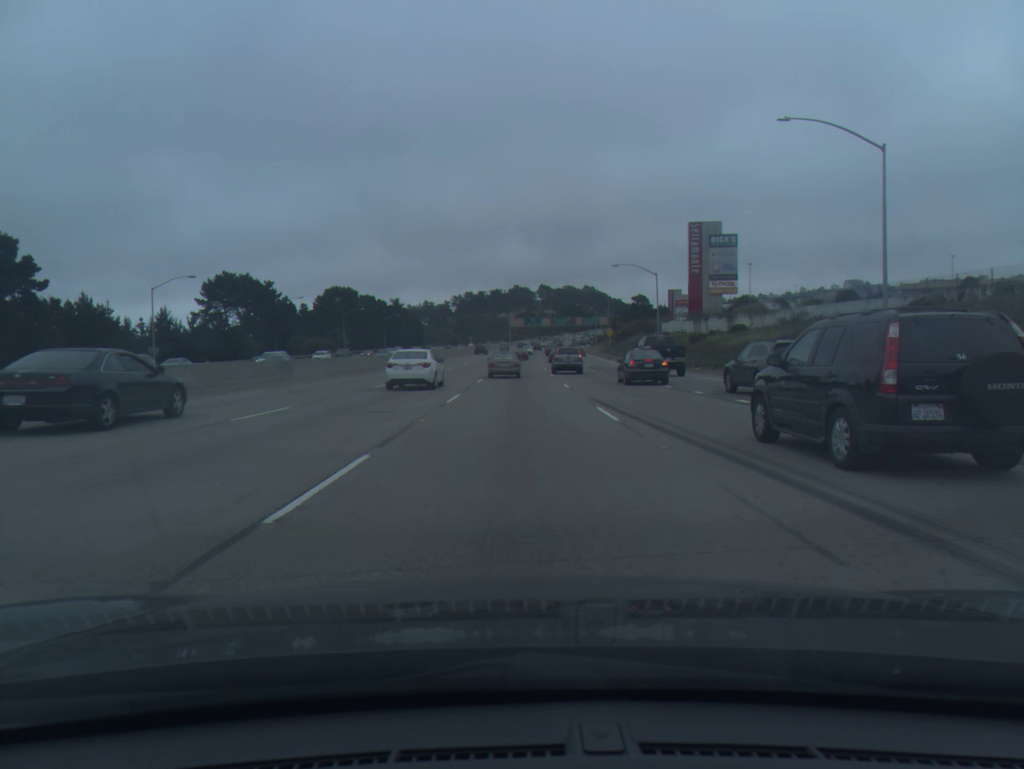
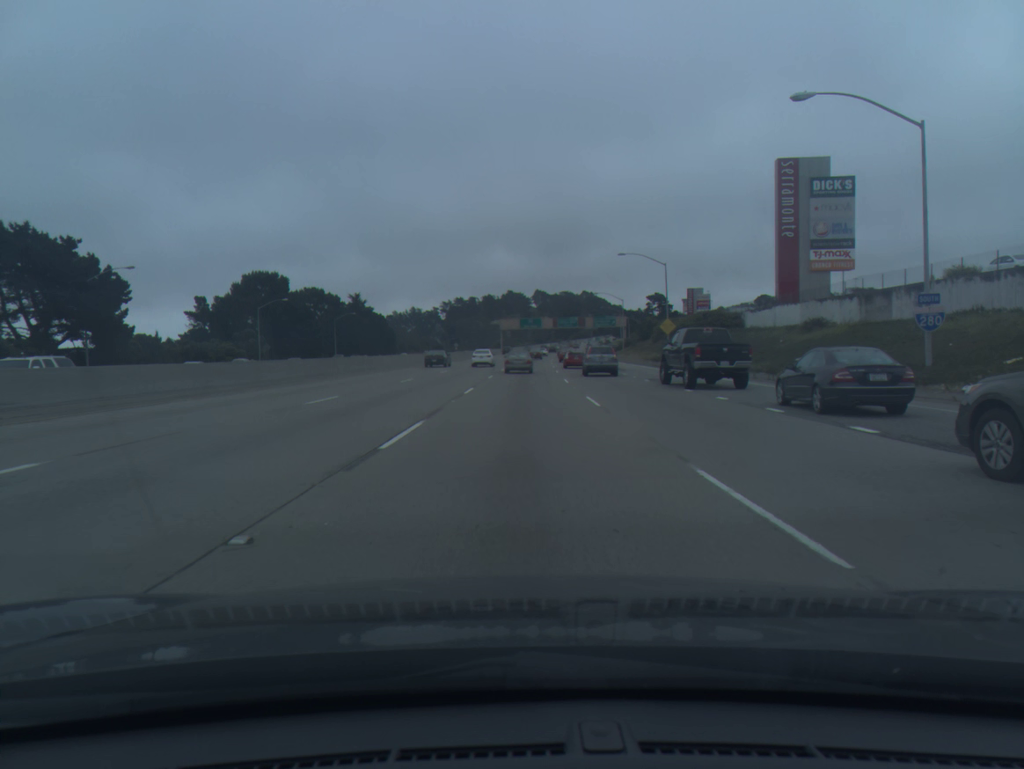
(0.0, +54.0) m; 0°
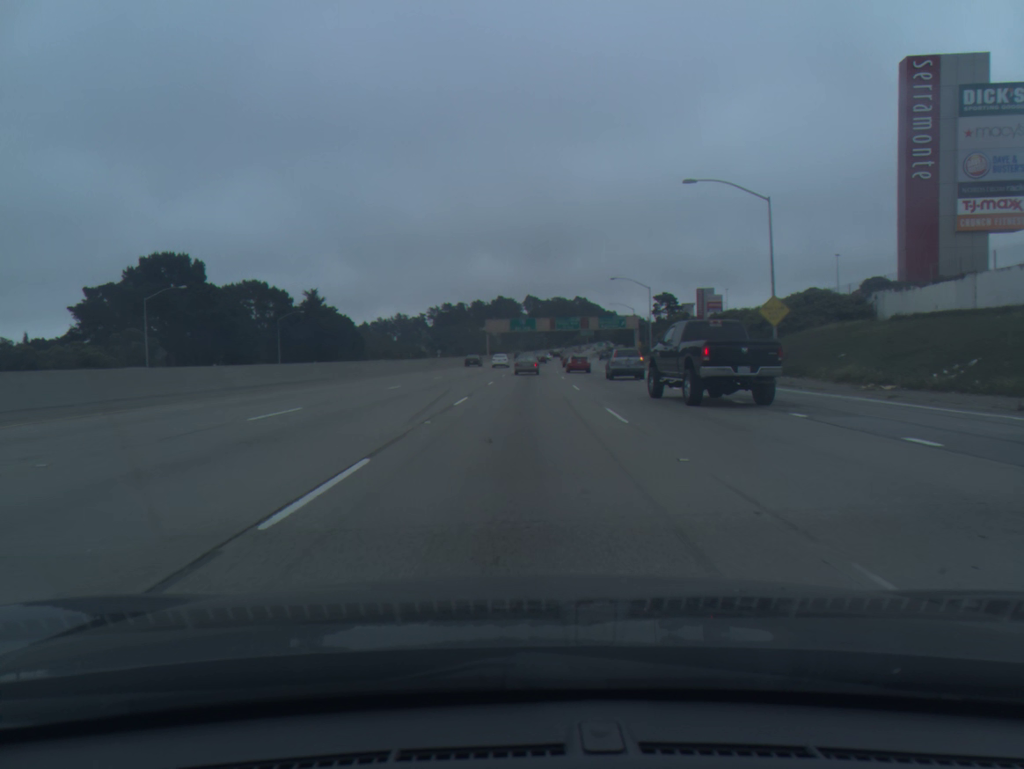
(+0.2, +33.9) m; +1°
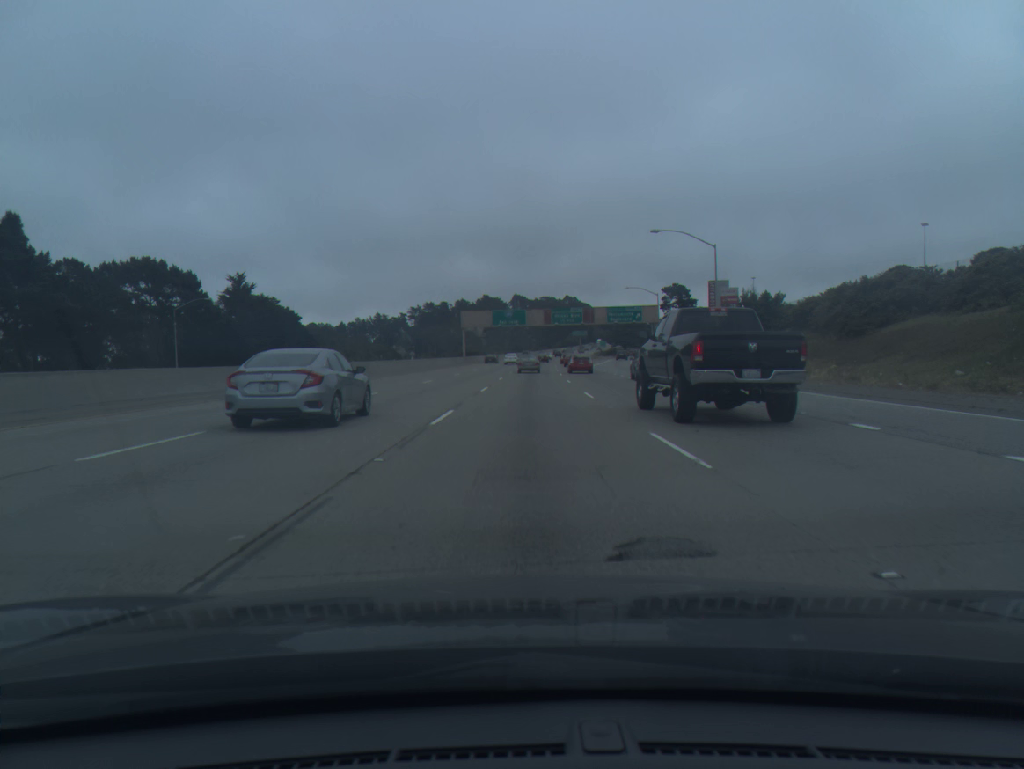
(+0.3, +35.1) m; +1°
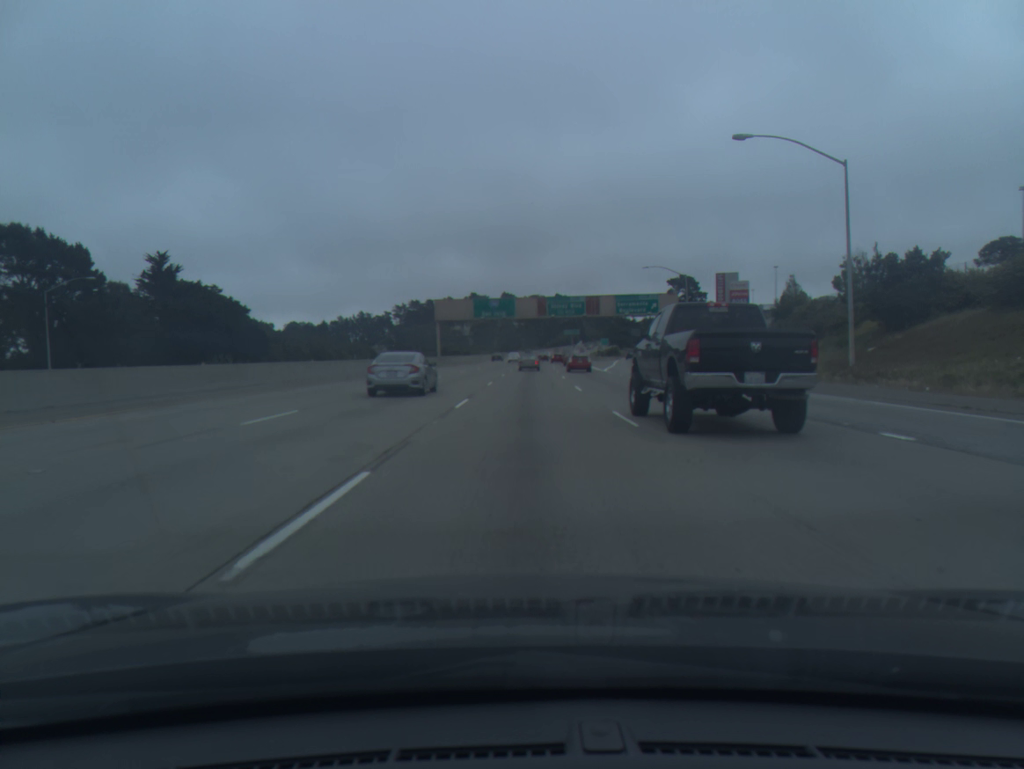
(+0.1, +24.2) m; +1°
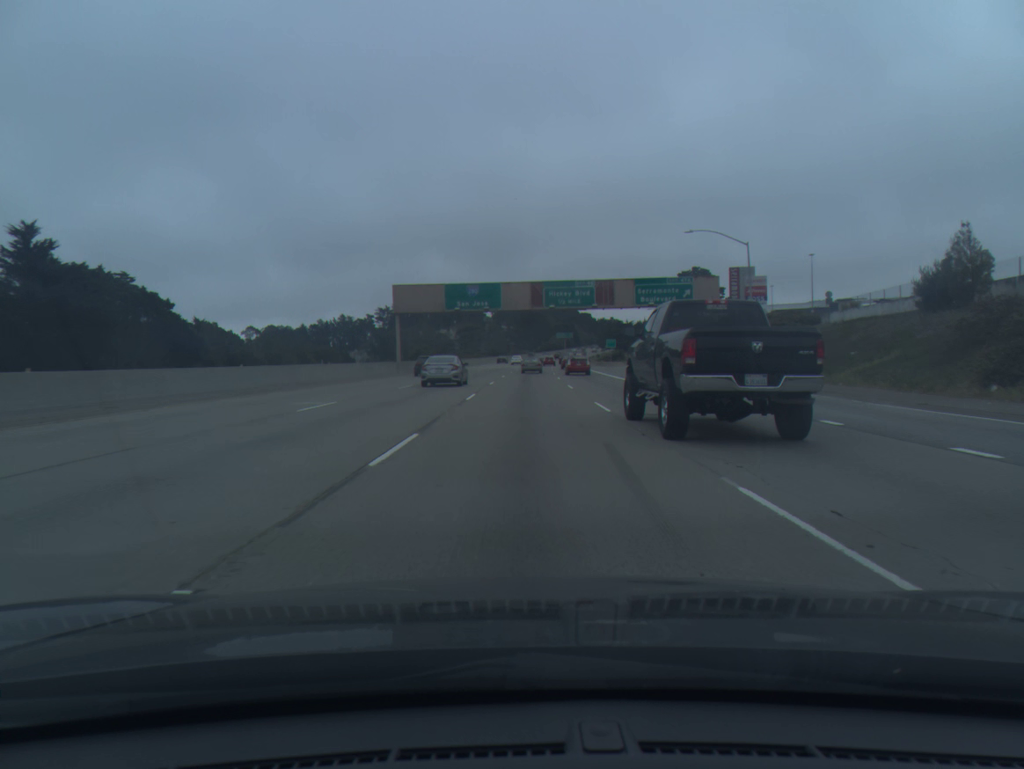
(+0.2, +24.9) m; +1°
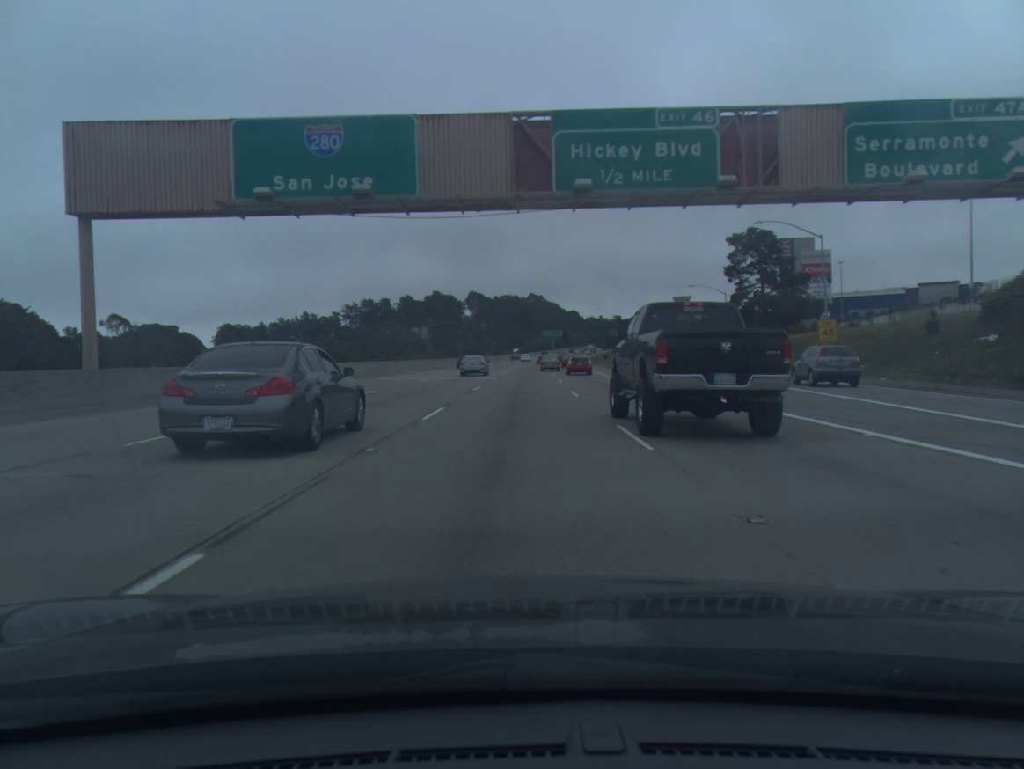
(+0.8, +51.6) m; +1°
